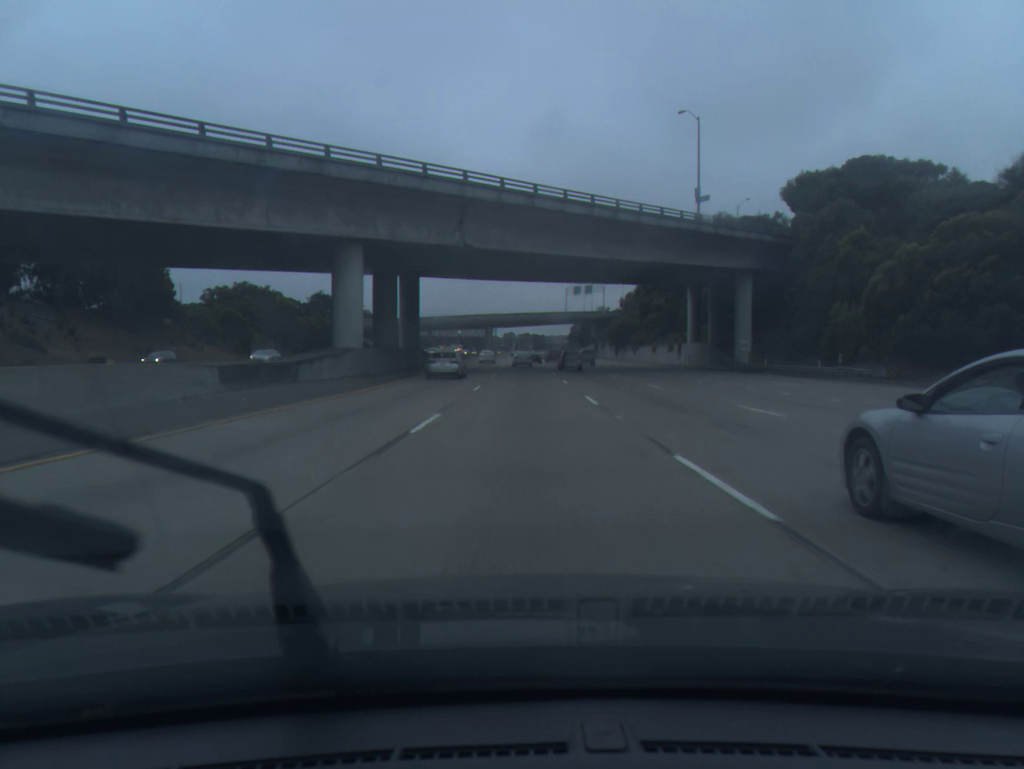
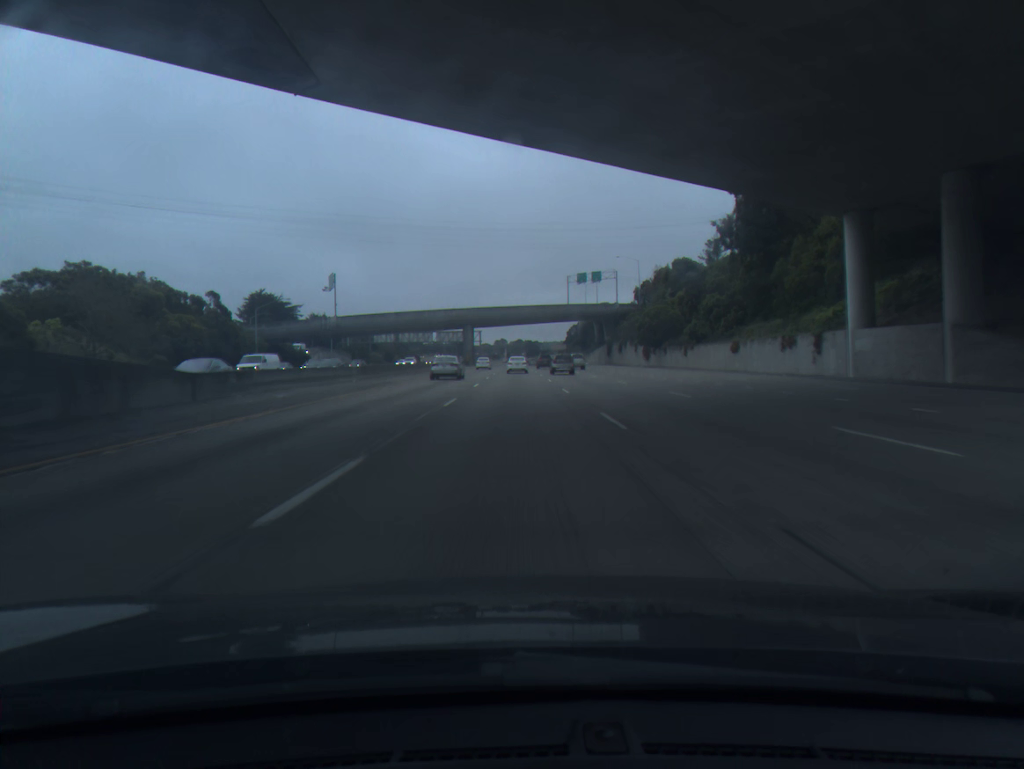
(+0.4, +50.9) m; +1°
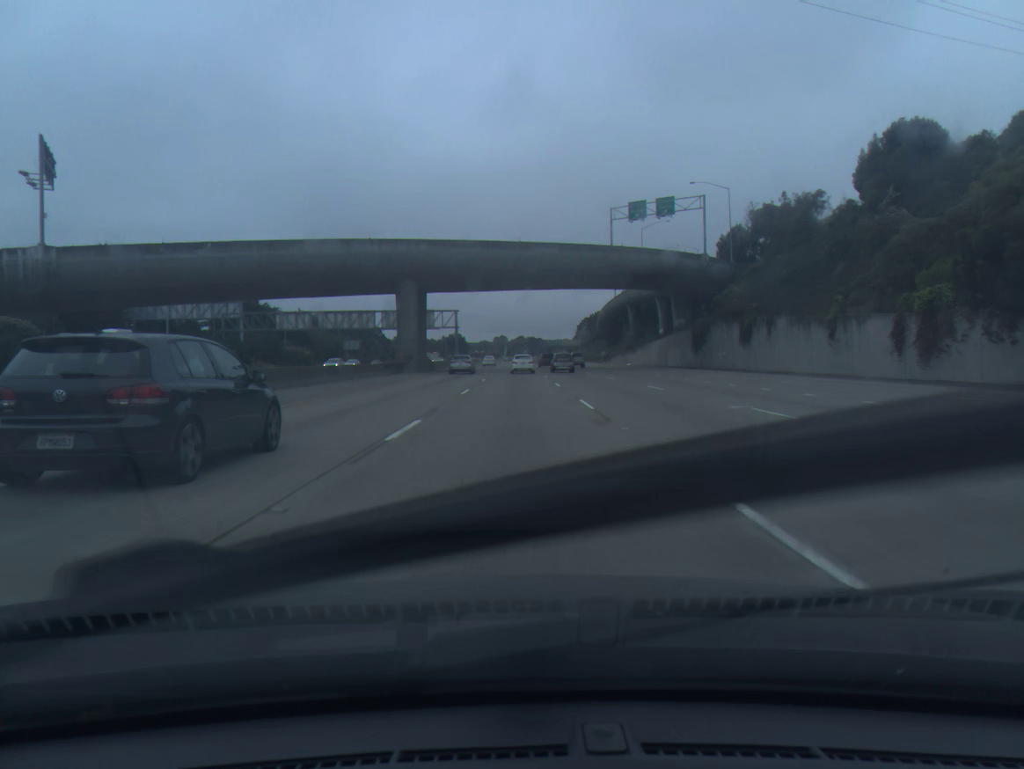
(-0.6, +82.6) m; 0°
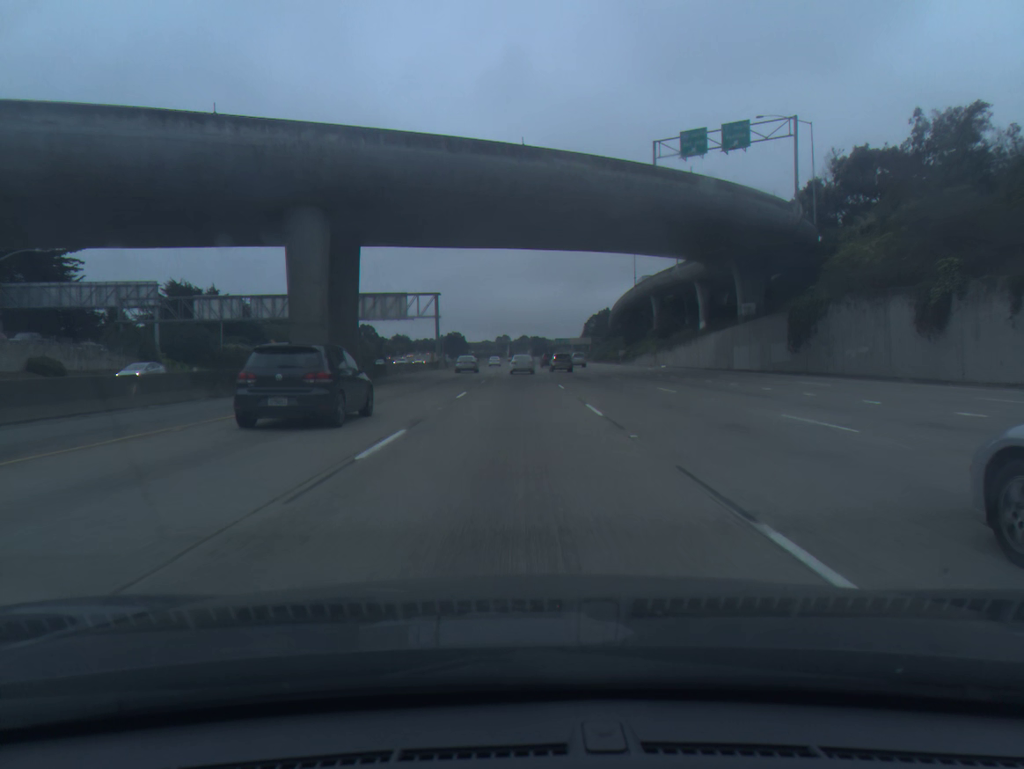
(0.0, +31.4) m; 0°
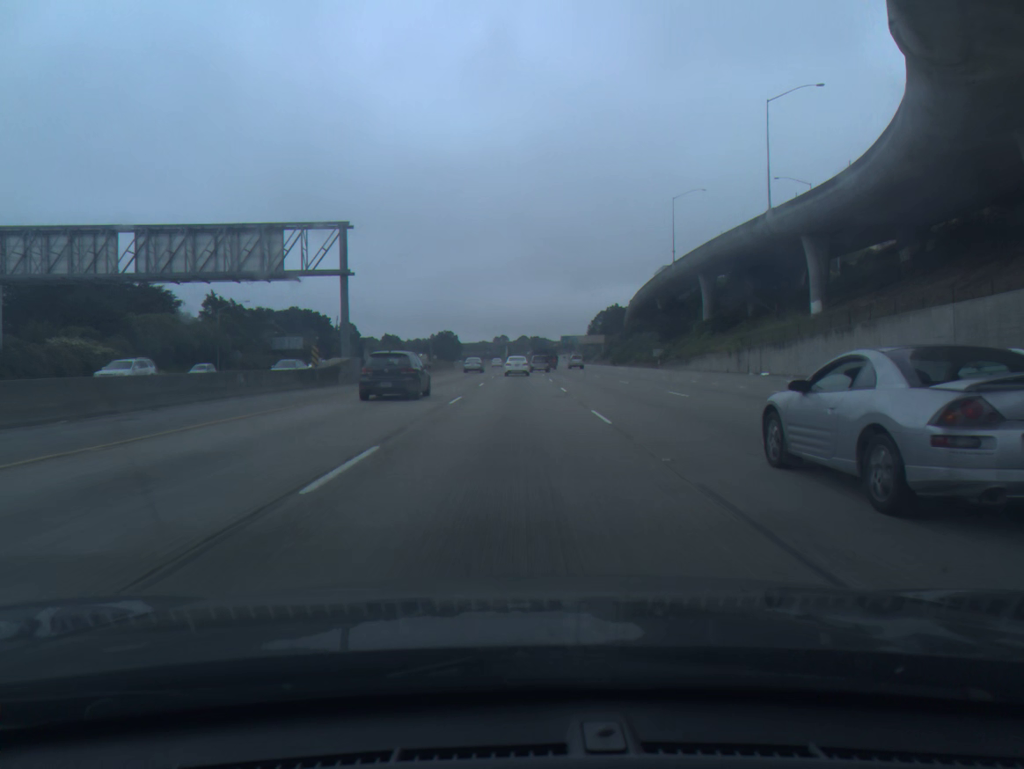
(0.0, +46.1) m; 0°
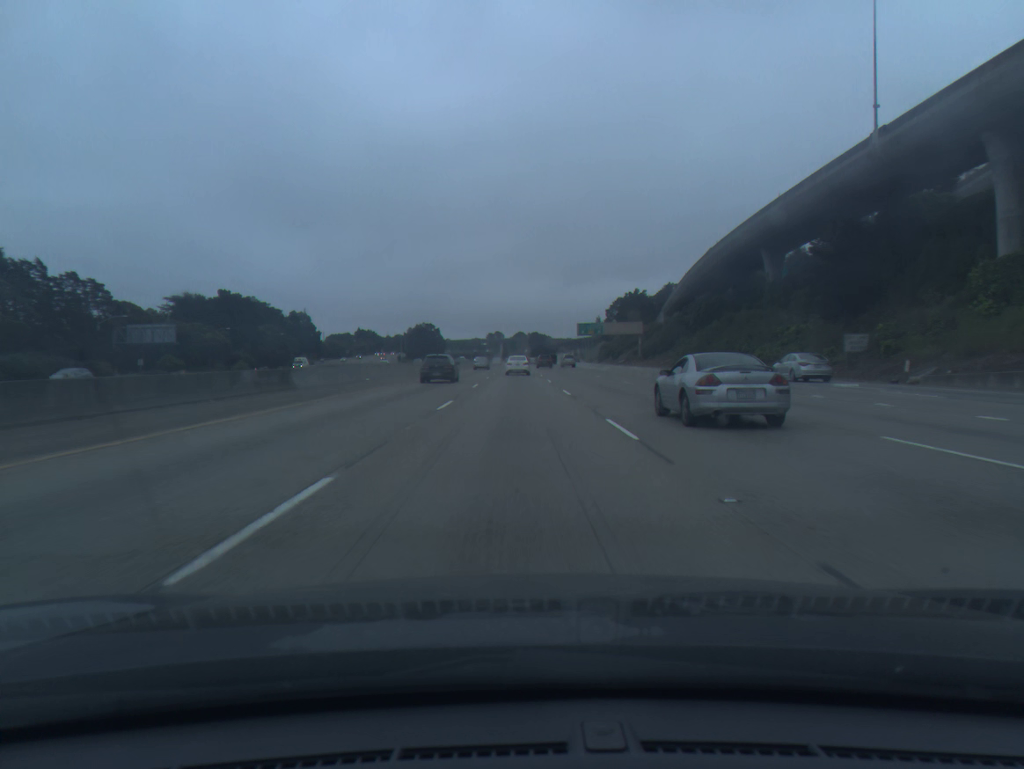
(-0.1, +75.8) m; 0°
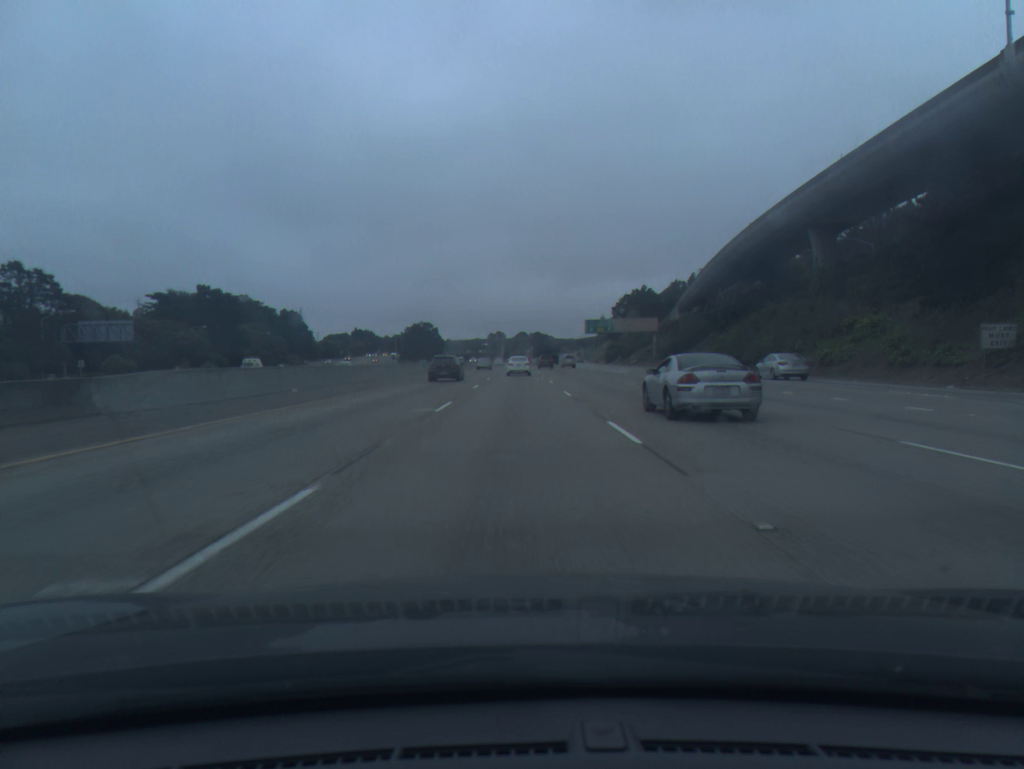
(0.0, +15.2) m; 0°
